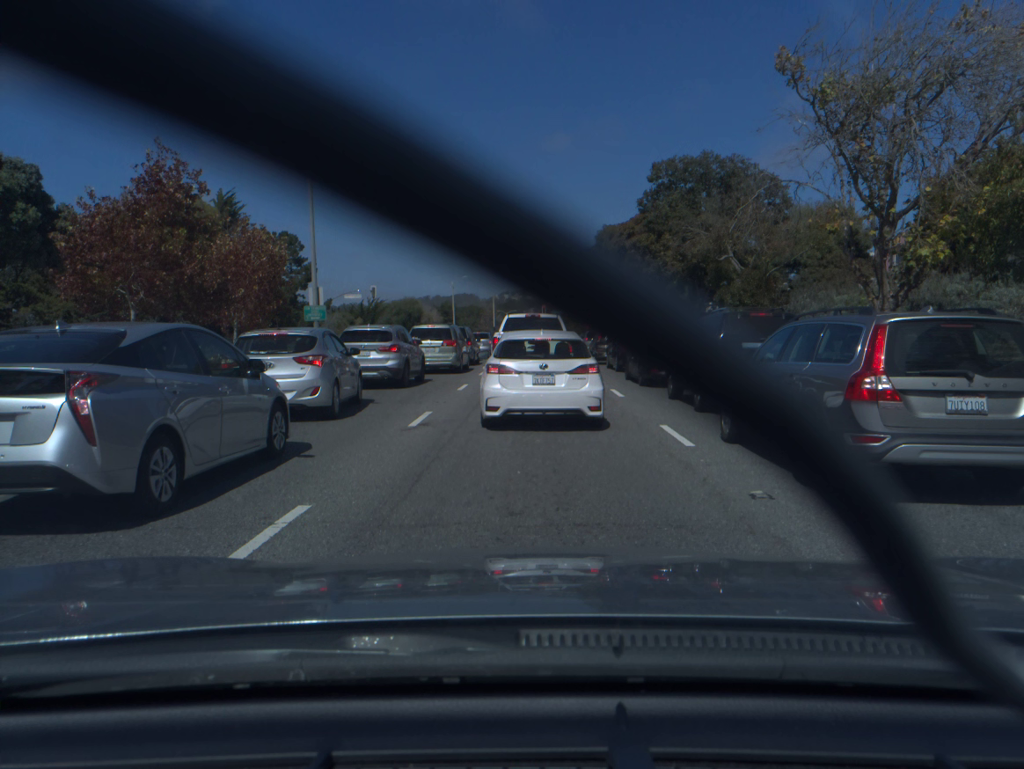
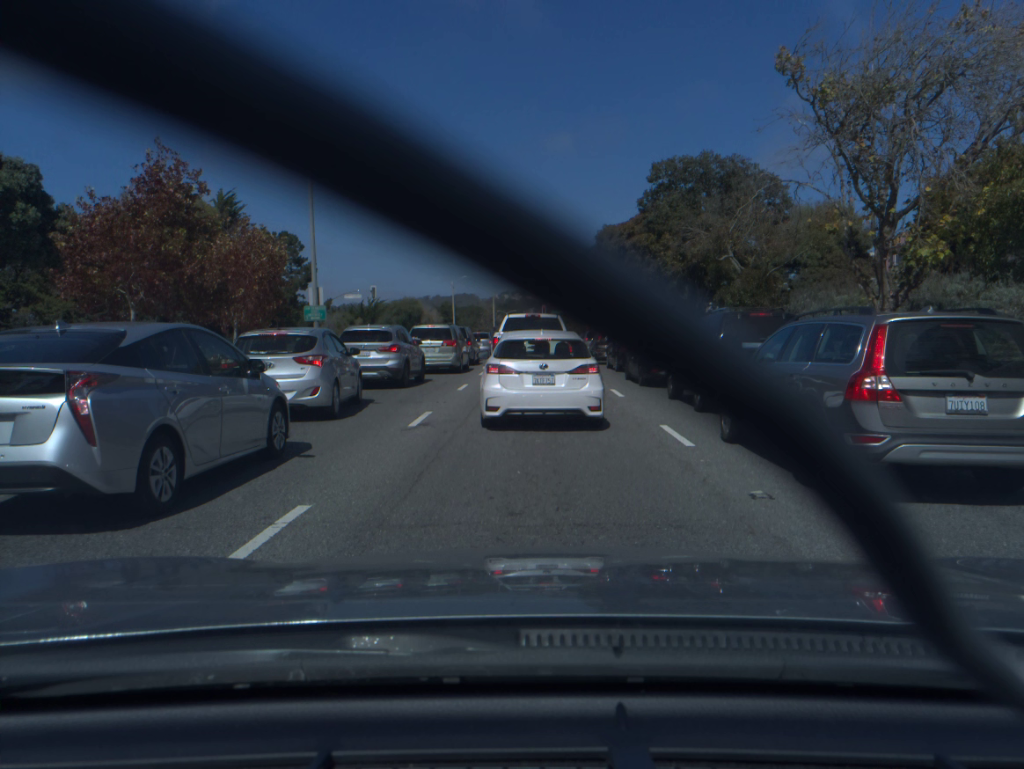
(0.0, 0.0) m; 0°
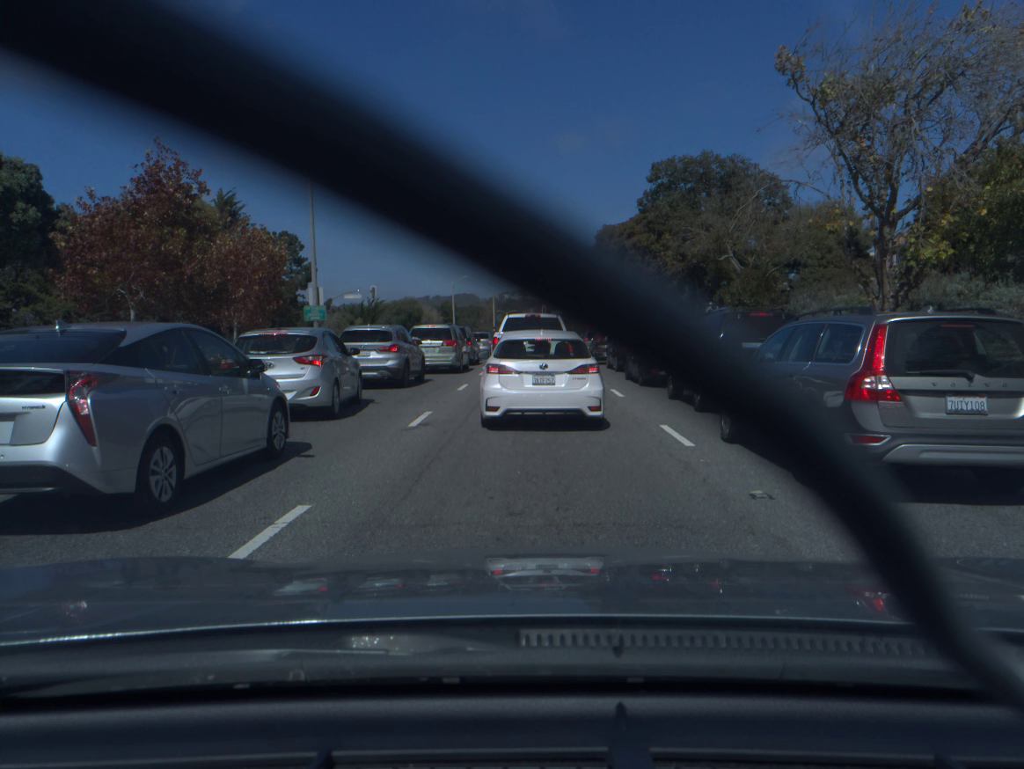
(0.0, 0.0) m; 0°
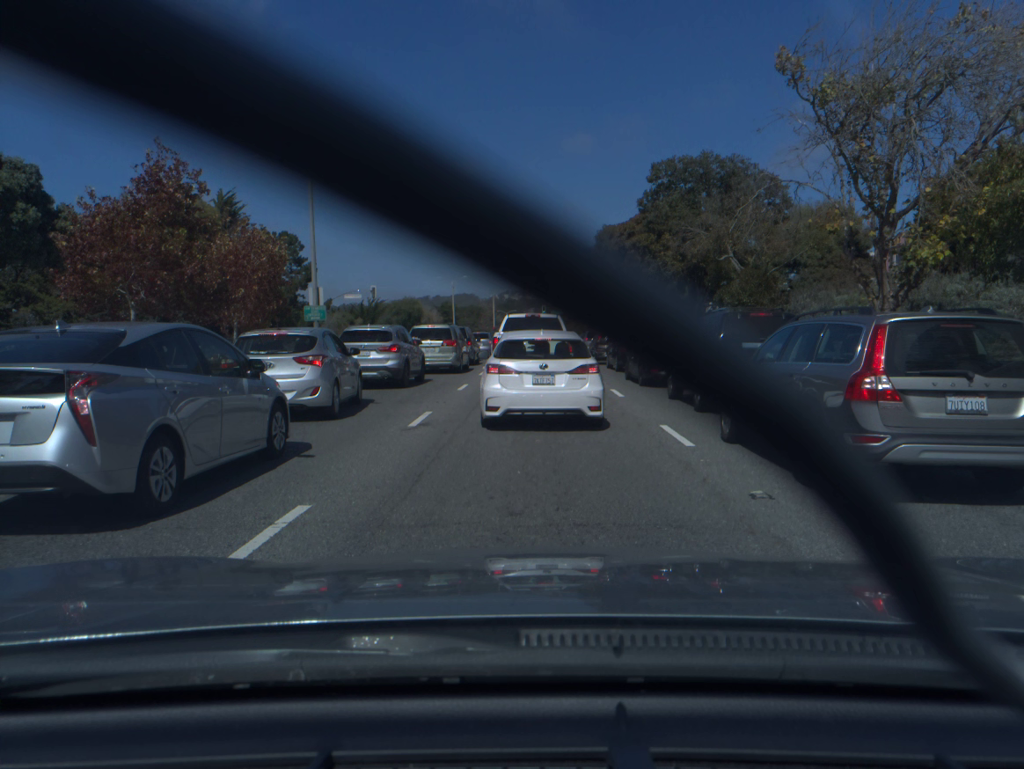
(0.0, 0.0) m; 0°
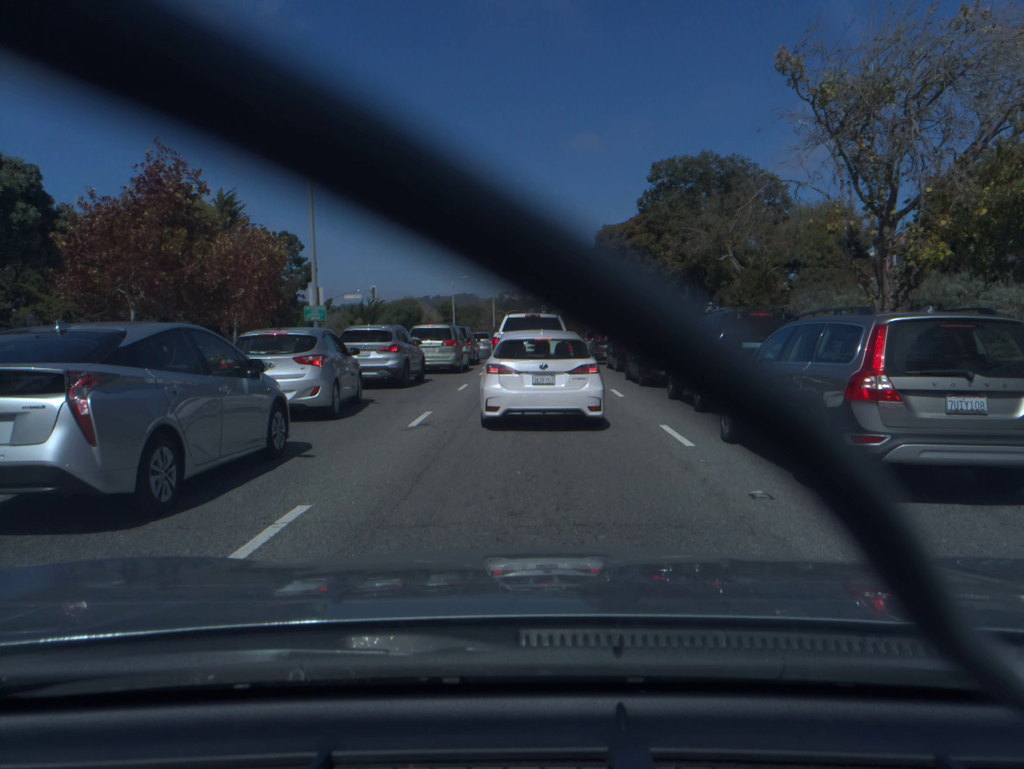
(0.0, 0.0) m; 0°
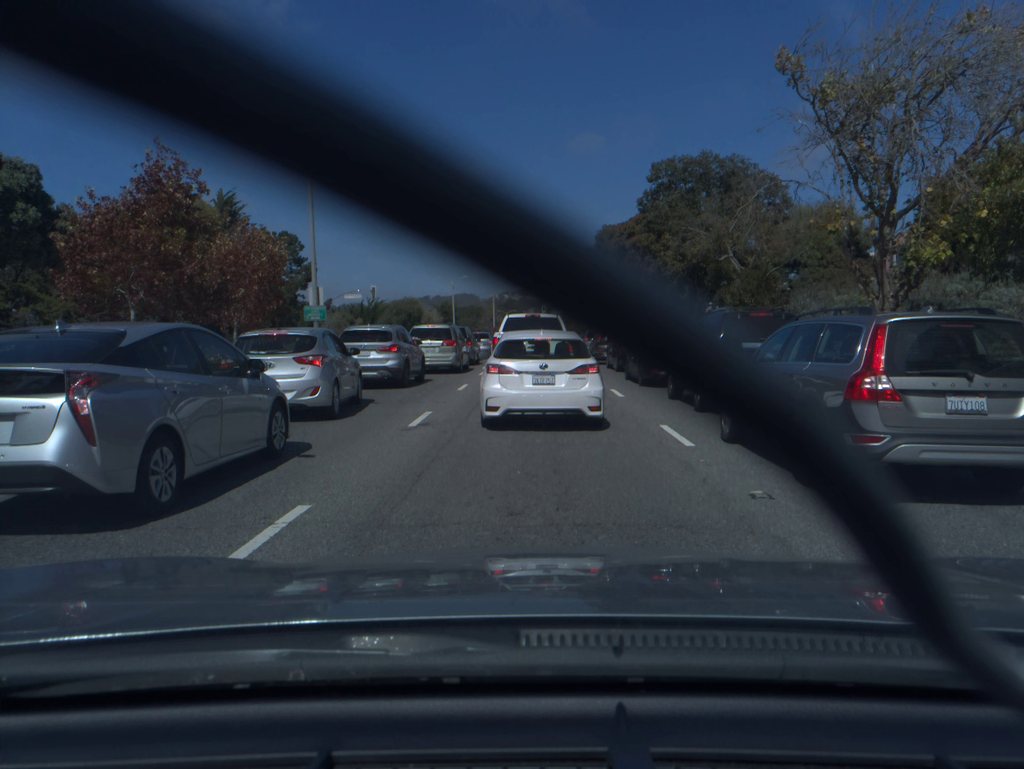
(0.0, 0.0) m; 0°
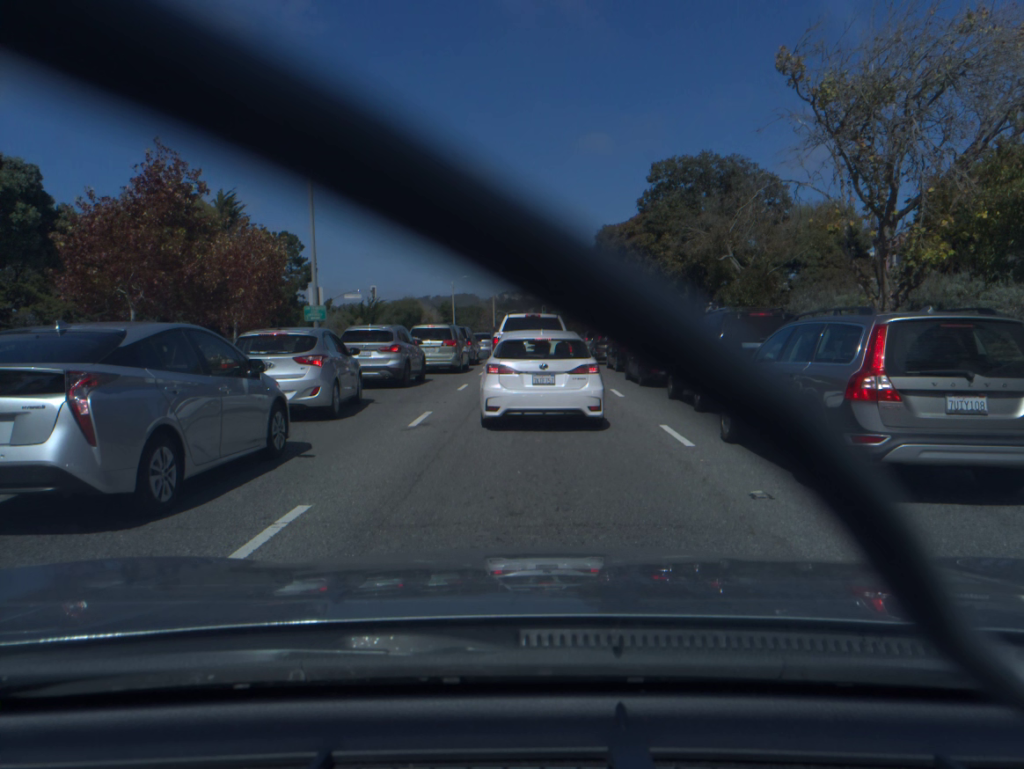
(0.0, 0.0) m; 0°
